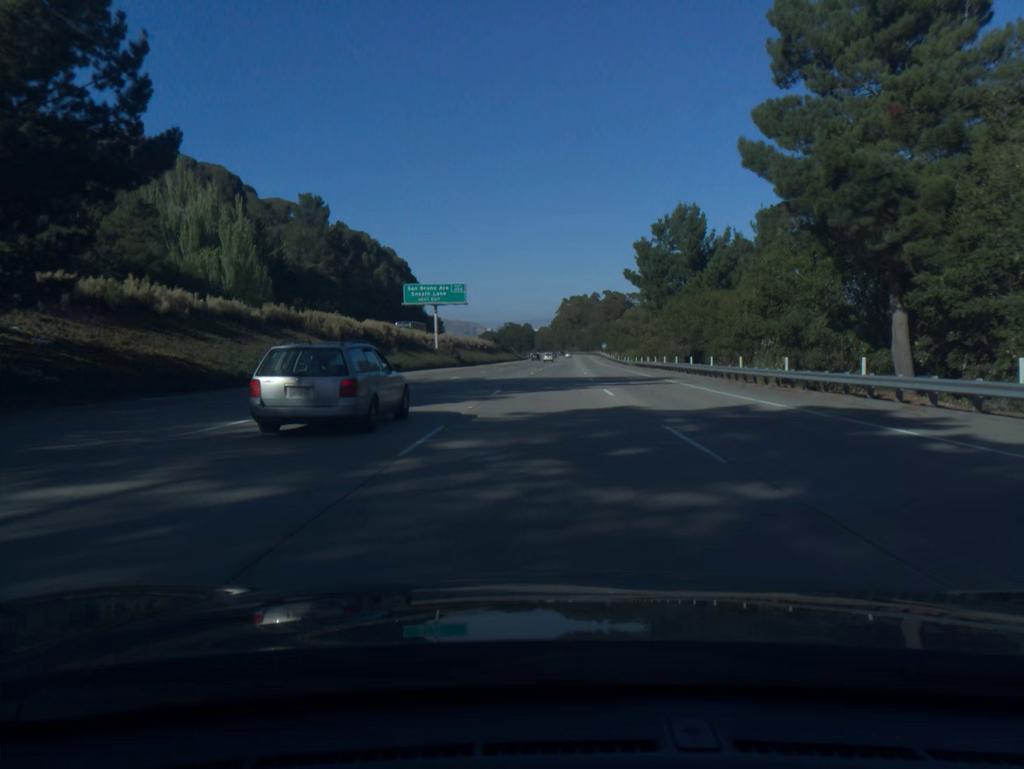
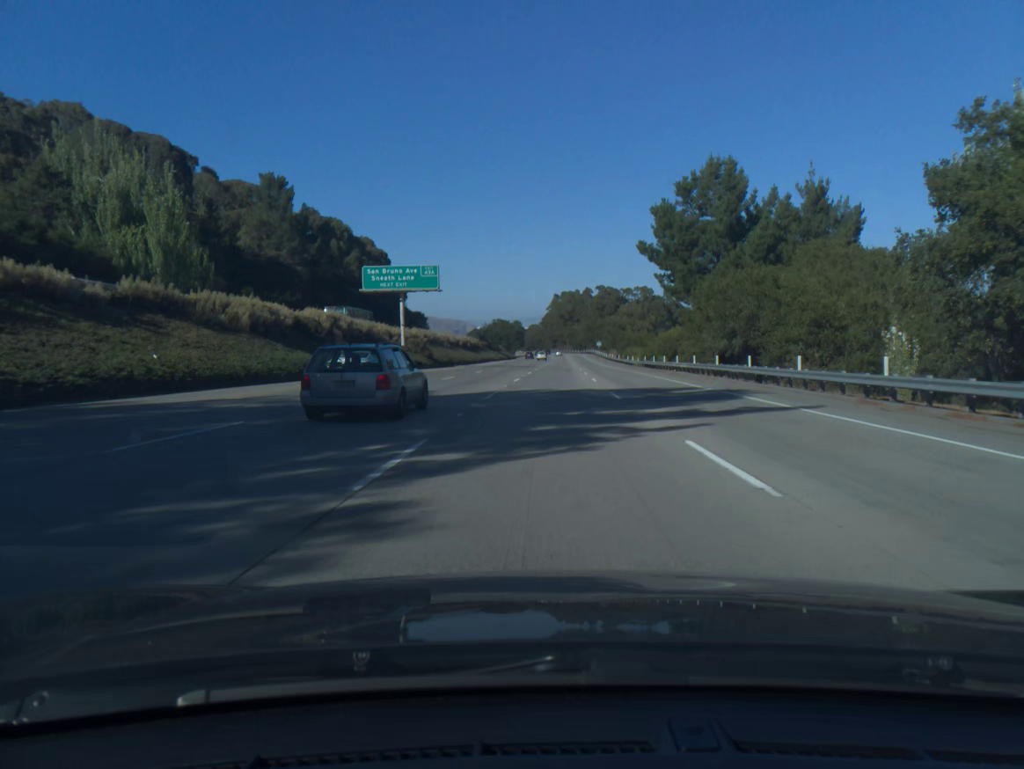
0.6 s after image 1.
(+0.1, +17.0) m; +1°
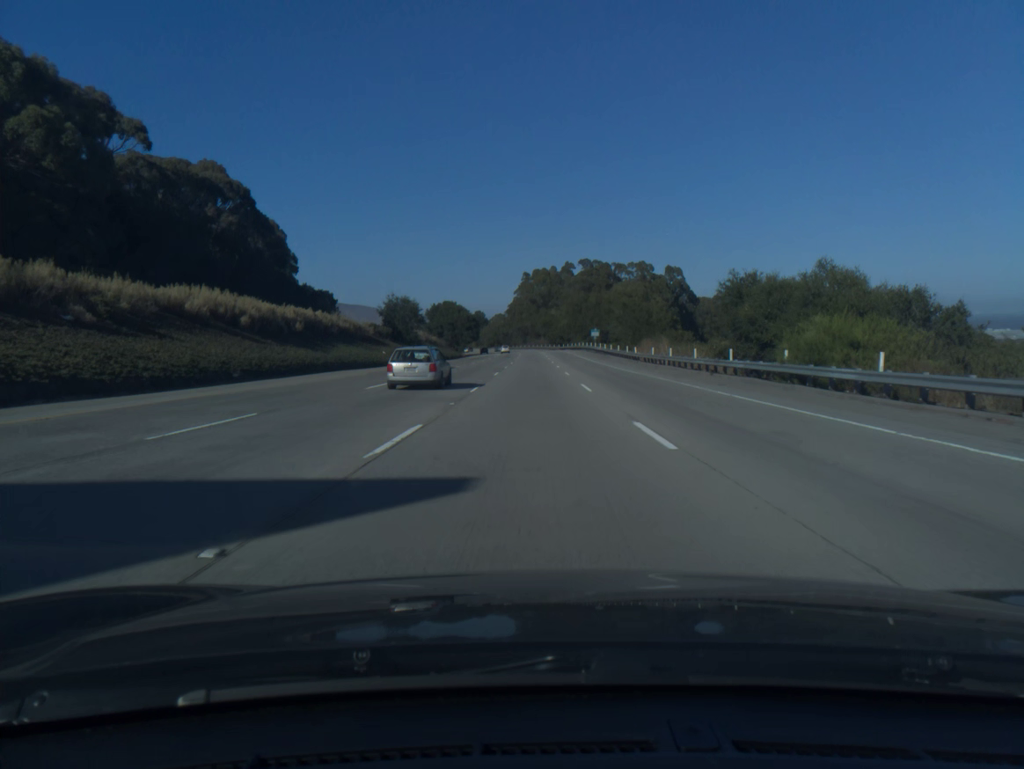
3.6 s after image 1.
(+2.4, +84.9) m; +2°
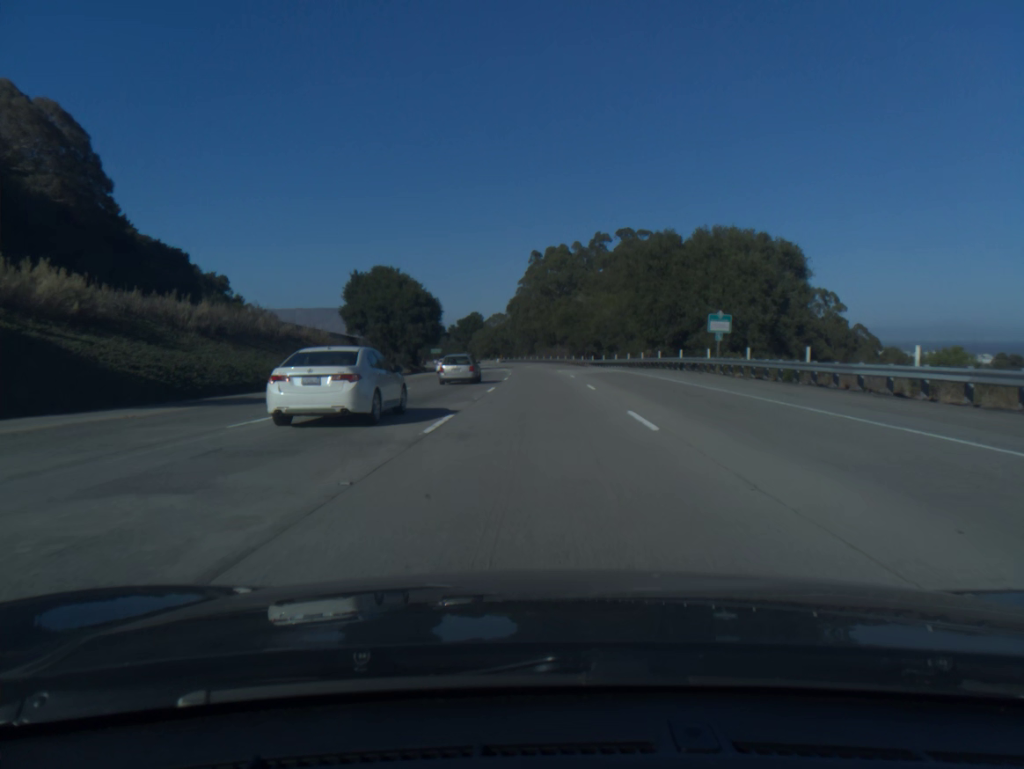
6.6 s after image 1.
(-0.8, +84.9) m; -1°
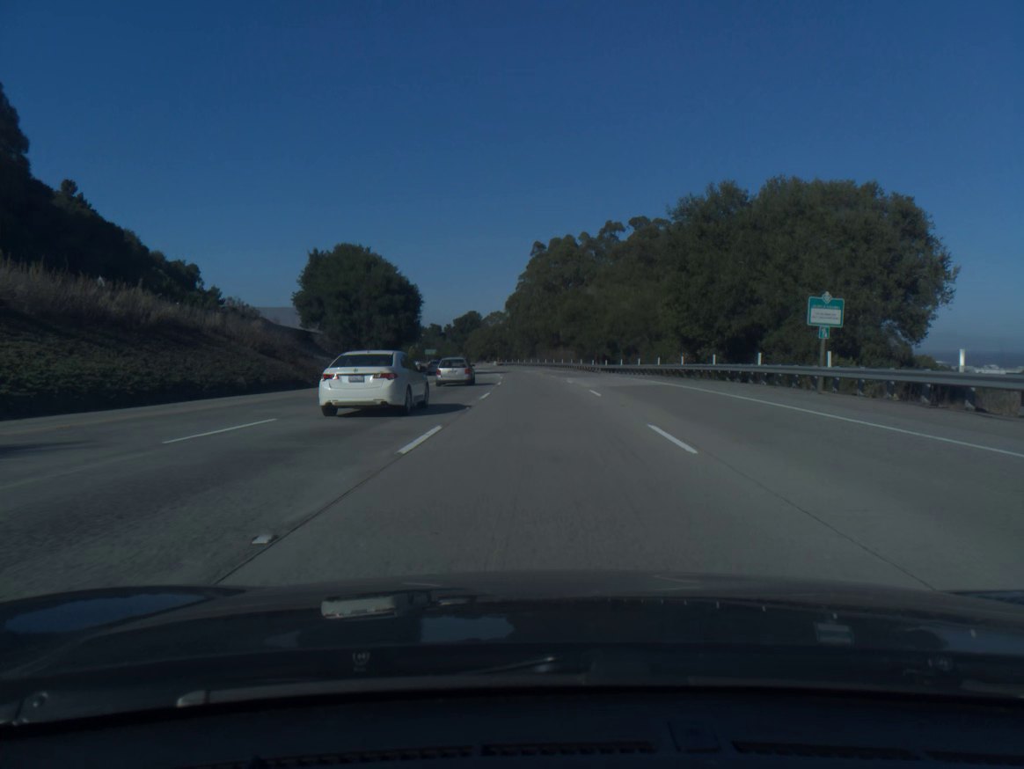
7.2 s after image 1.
(0.0, +17.0) m; 0°
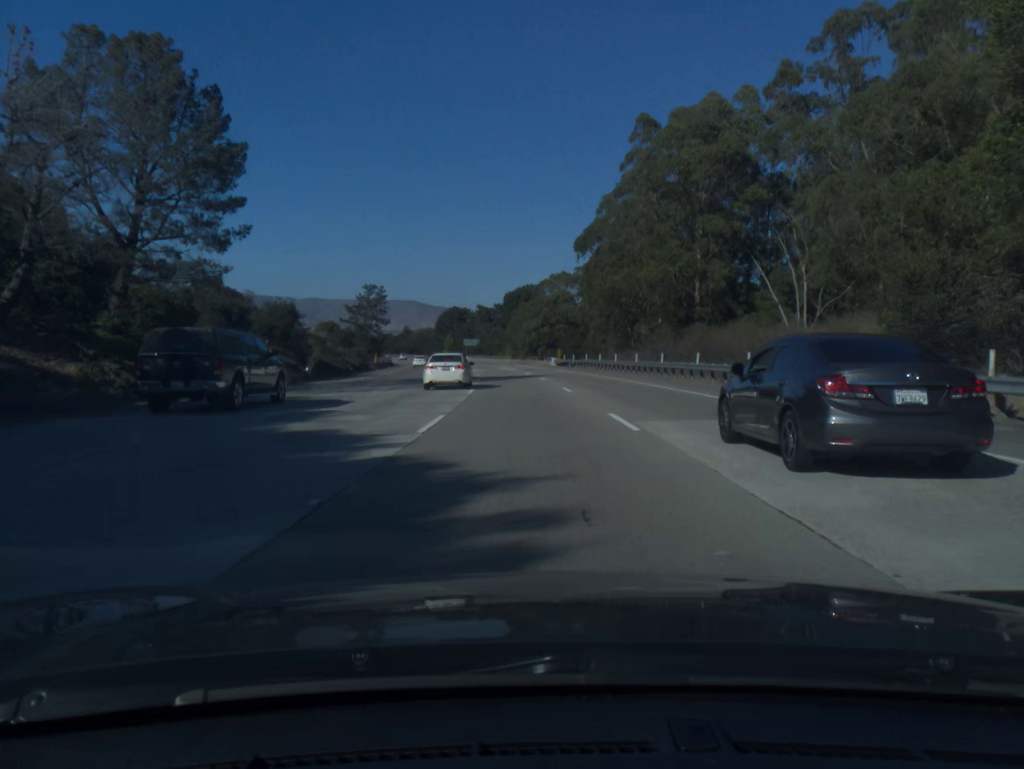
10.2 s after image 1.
(-2.9, +85.0) m; -5°
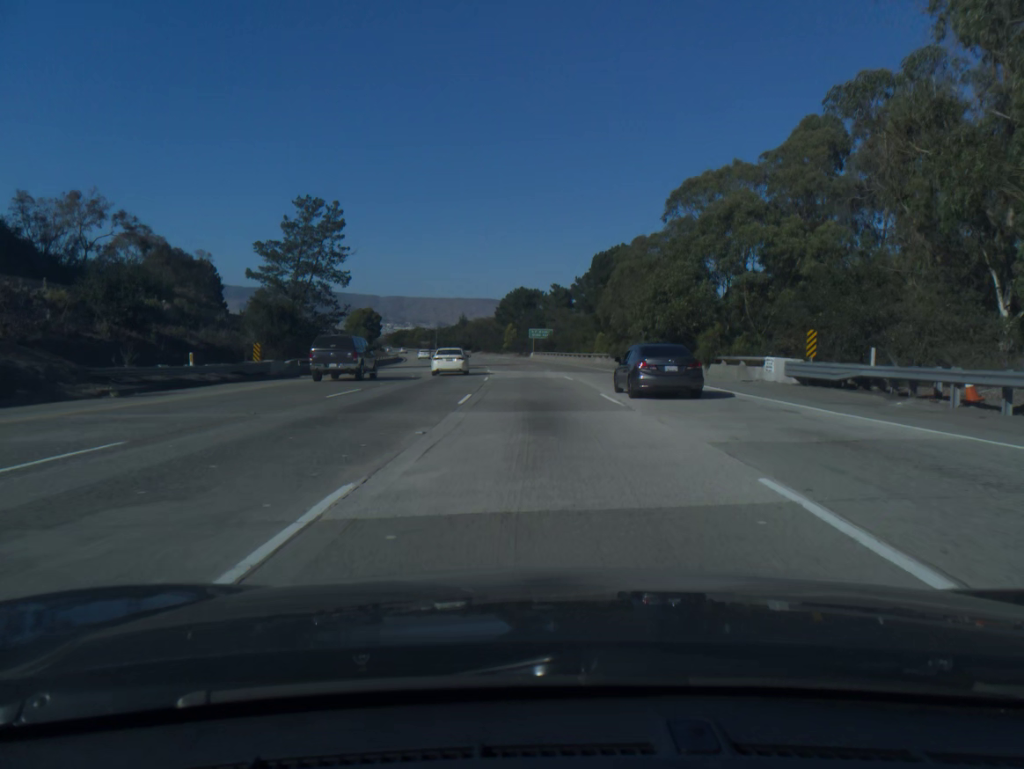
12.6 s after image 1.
(-3.7, +67.9) m; -6°
